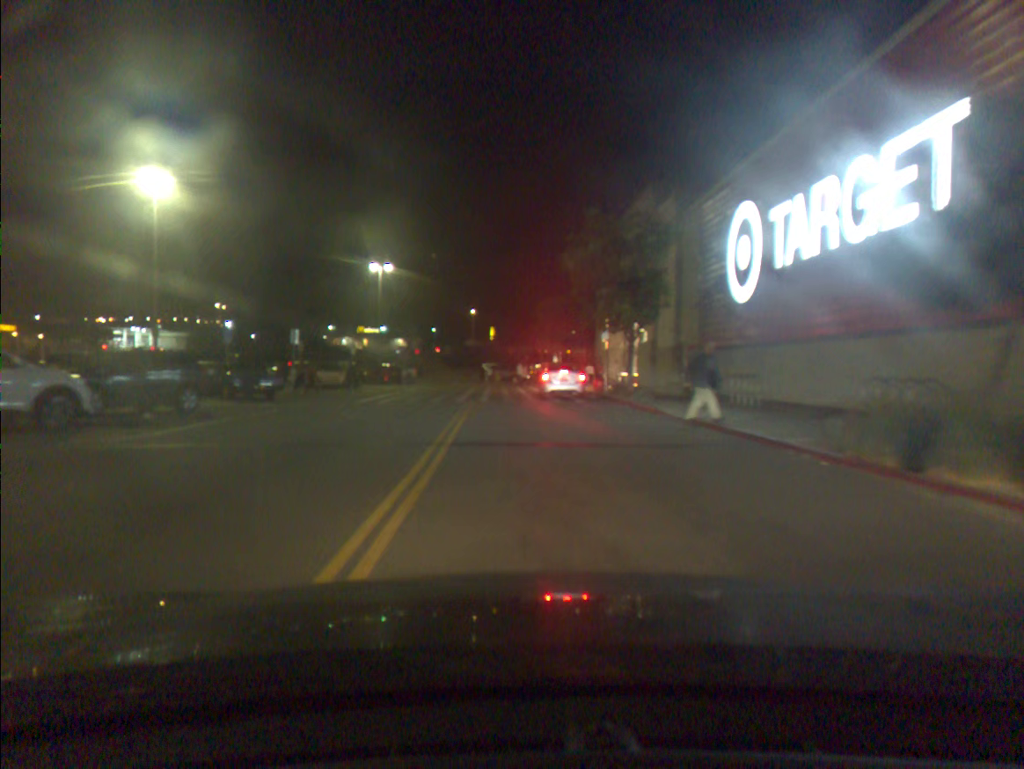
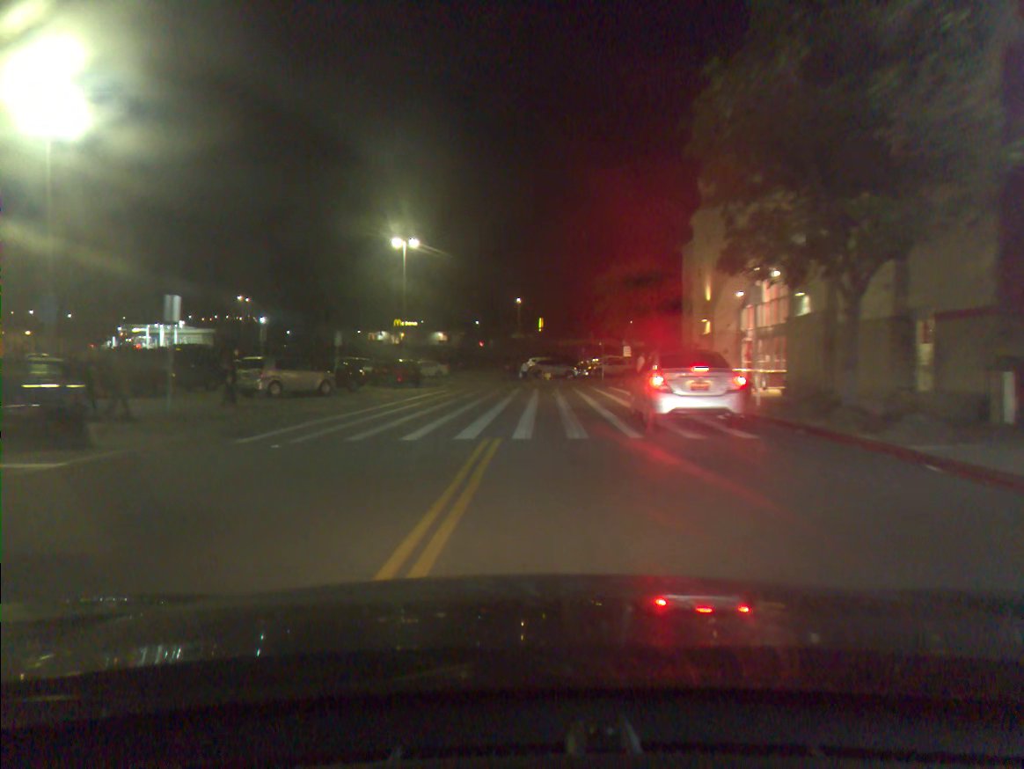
(-0.5, +15.9) m; -4°
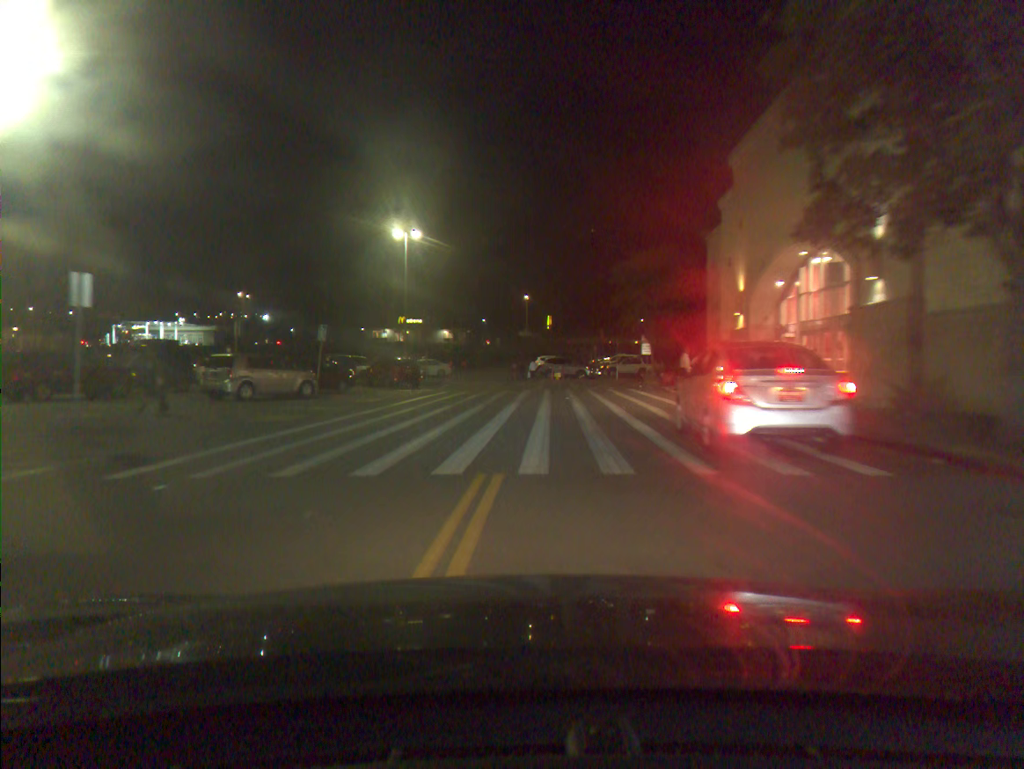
(0.0, +4.1) m; -1°
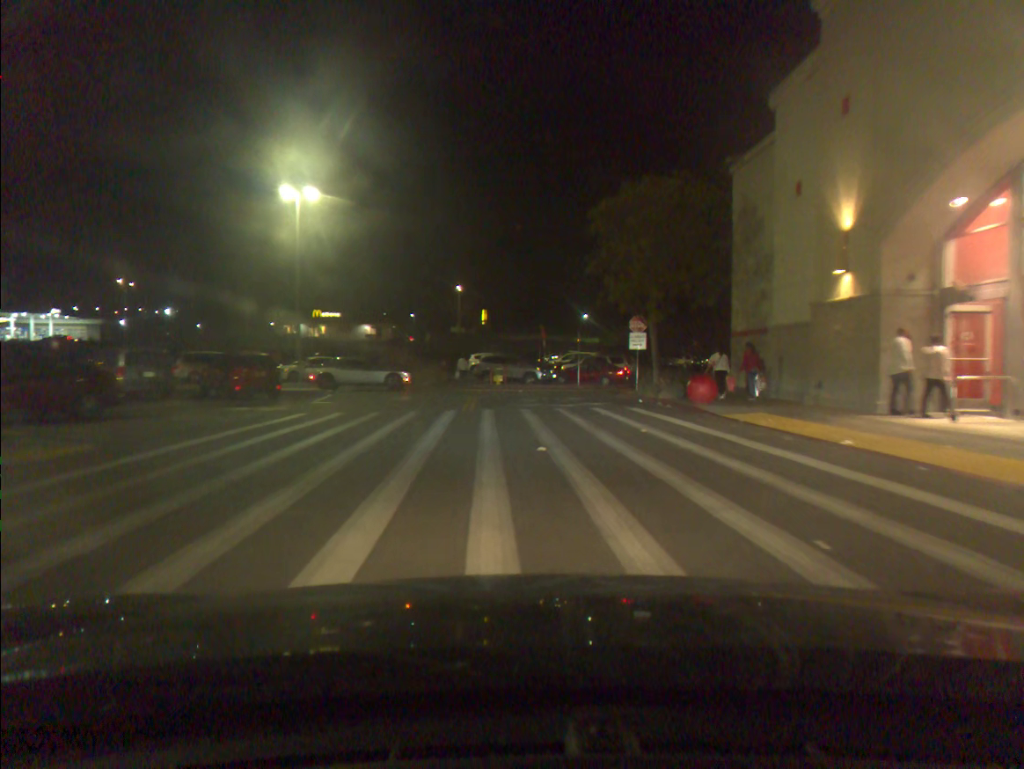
(+0.5, +15.9) m; +5°
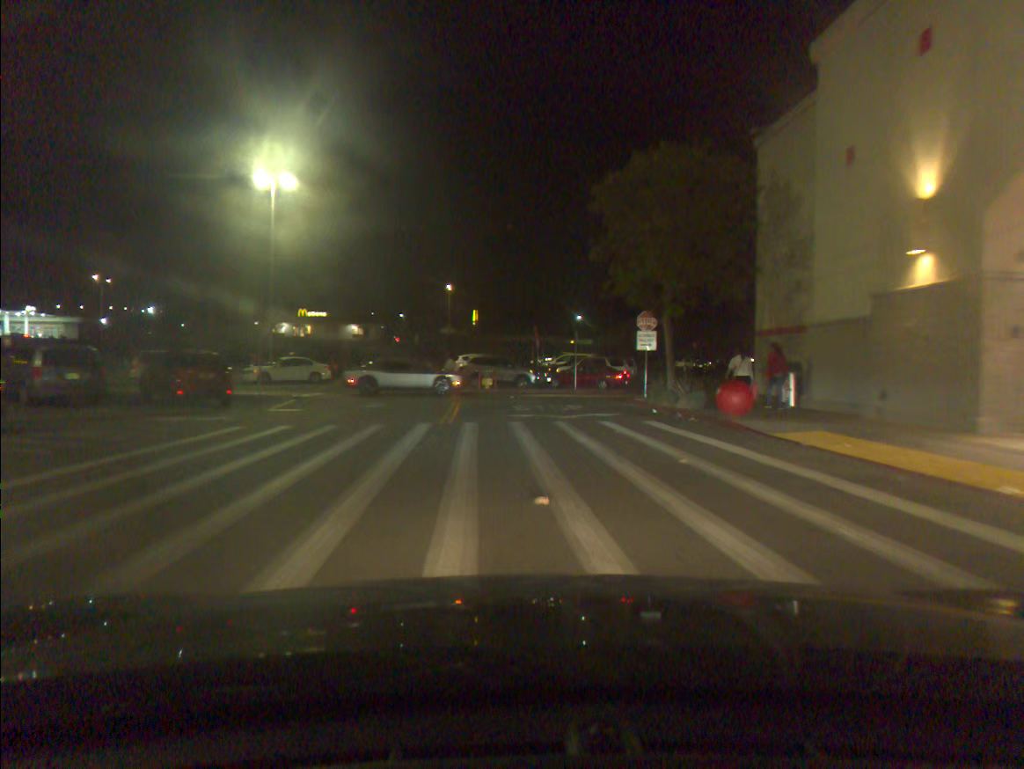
(0.0, +3.8) m; 0°
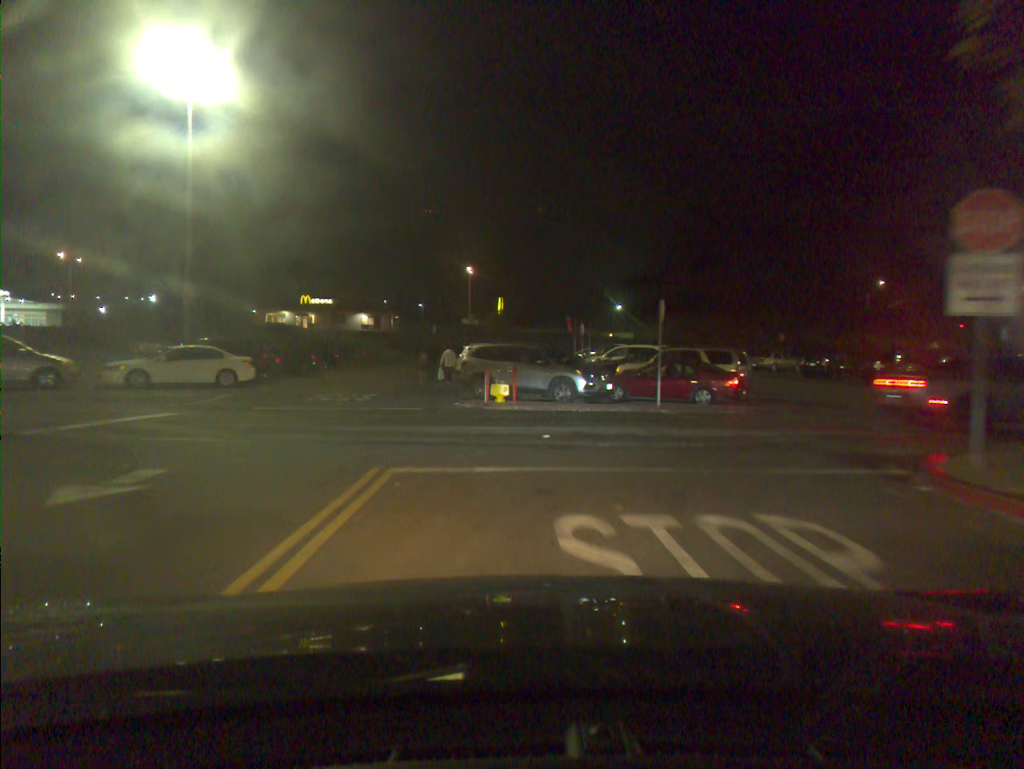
(-0.1, +17.3) m; -2°
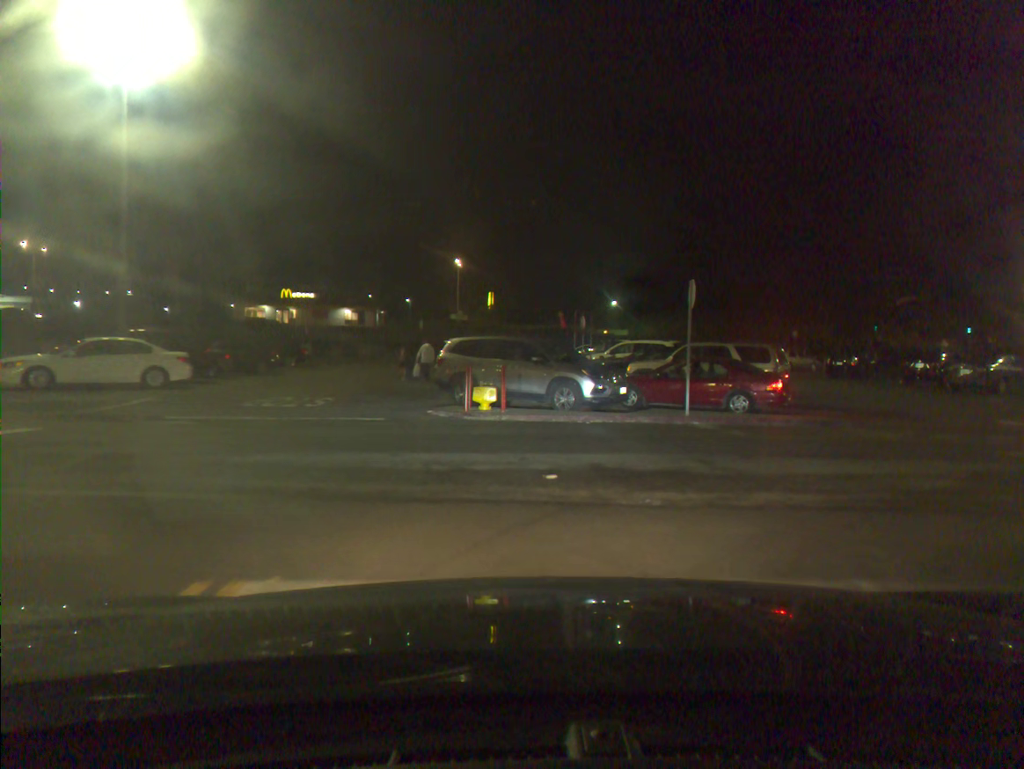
(+0.1, +4.7) m; +2°
